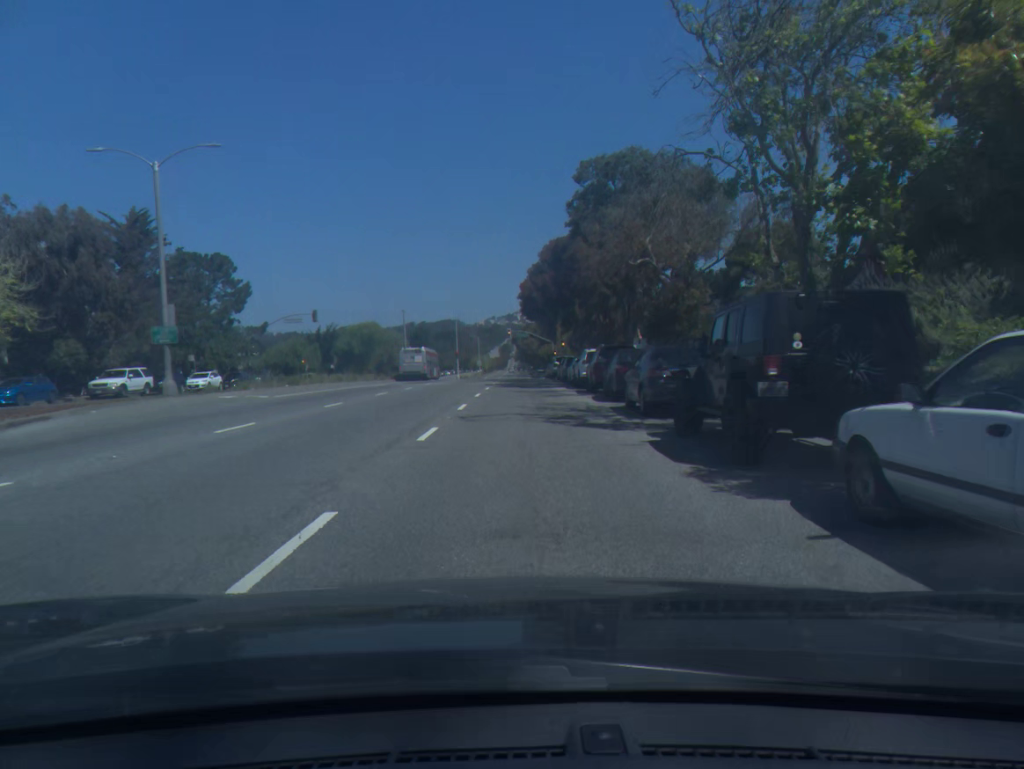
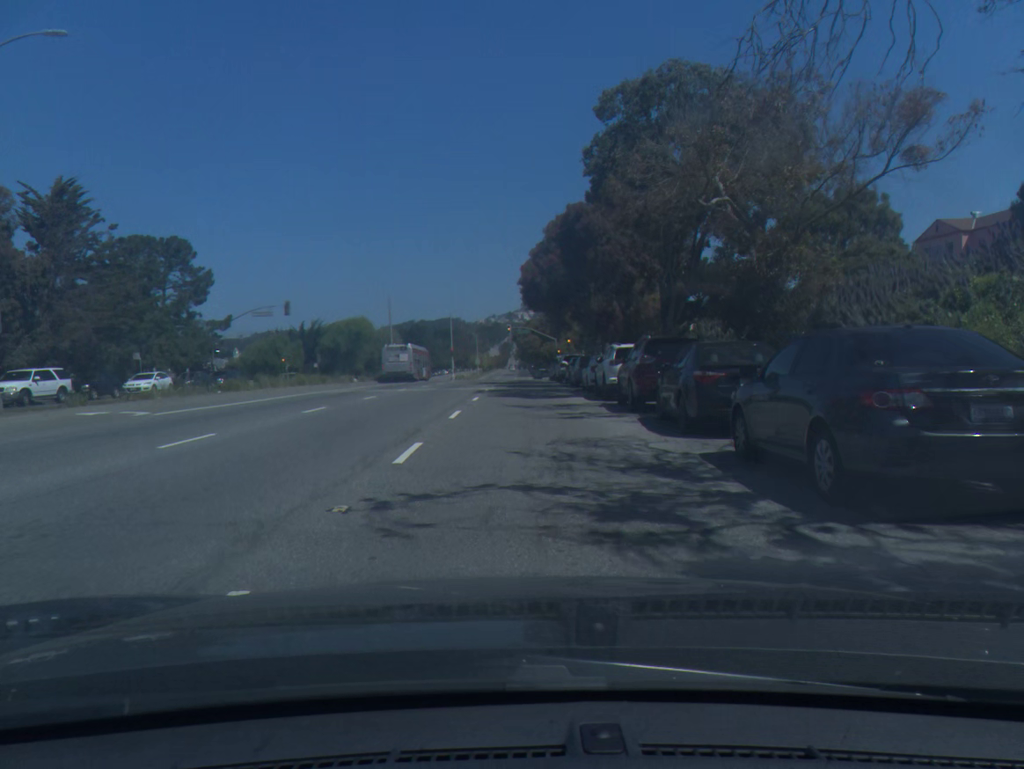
(0.0, +9.6) m; 0°
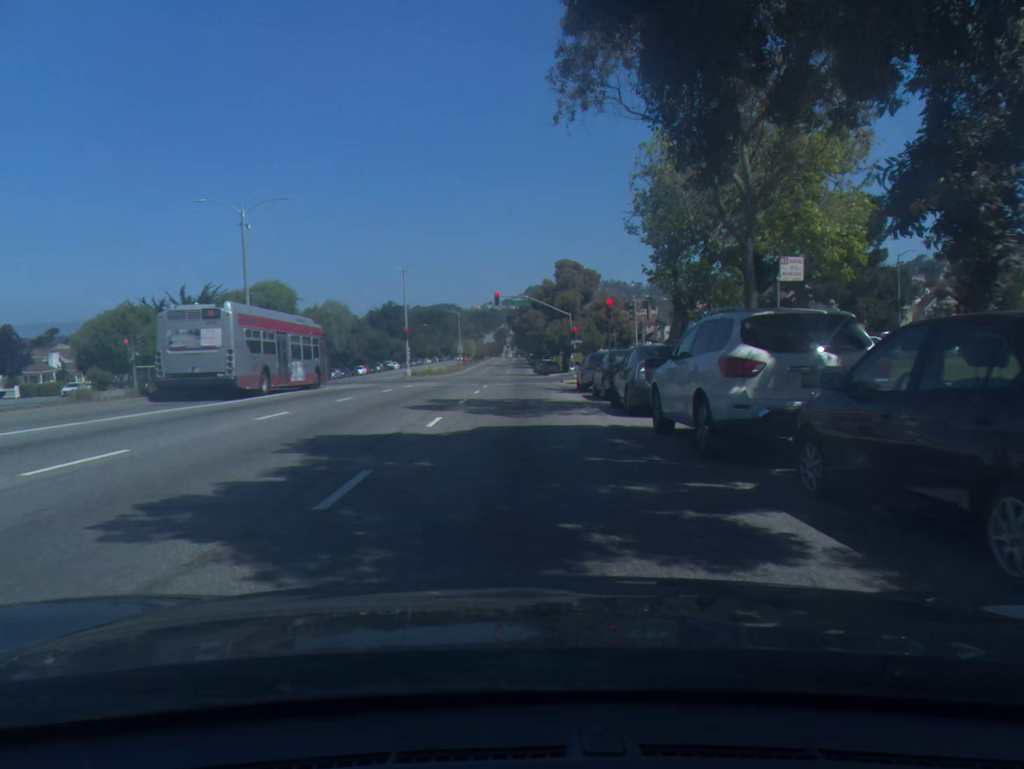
(+0.1, +39.8) m; 0°
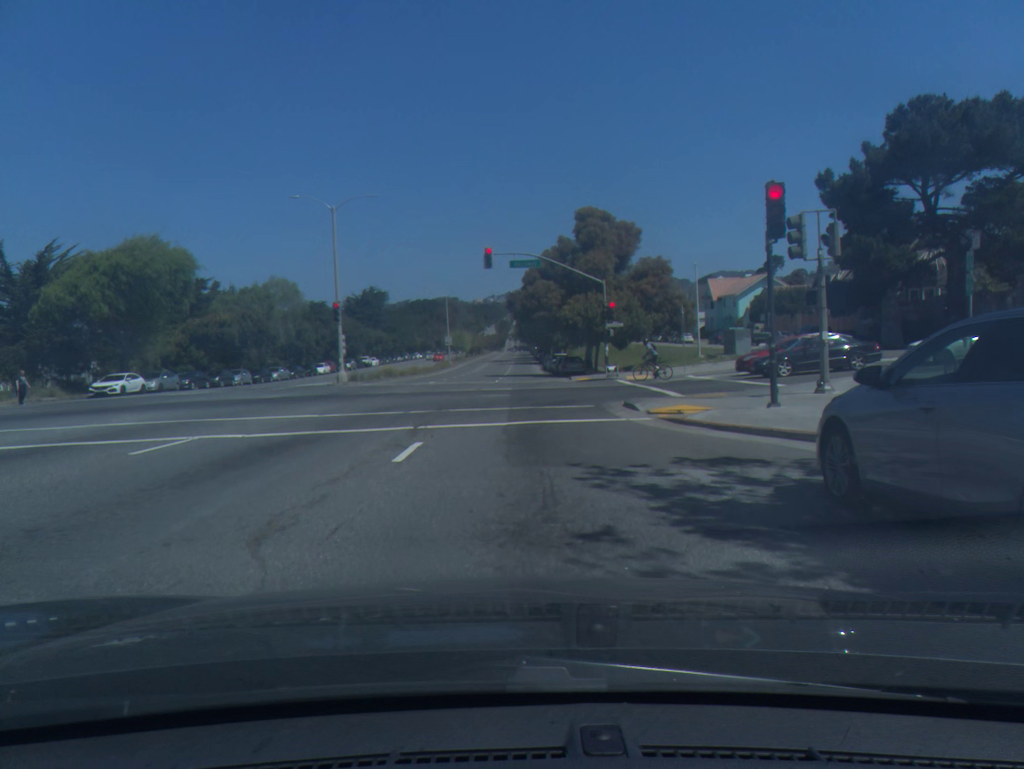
(0.0, +26.4) m; 0°
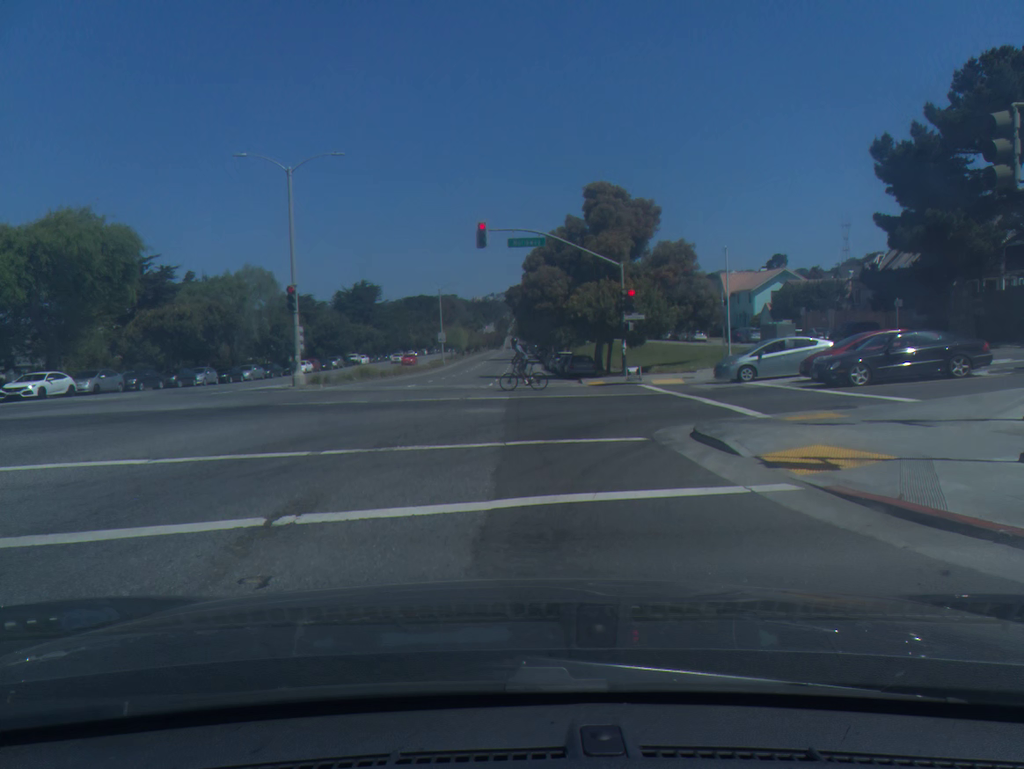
(0.0, +8.1) m; 0°
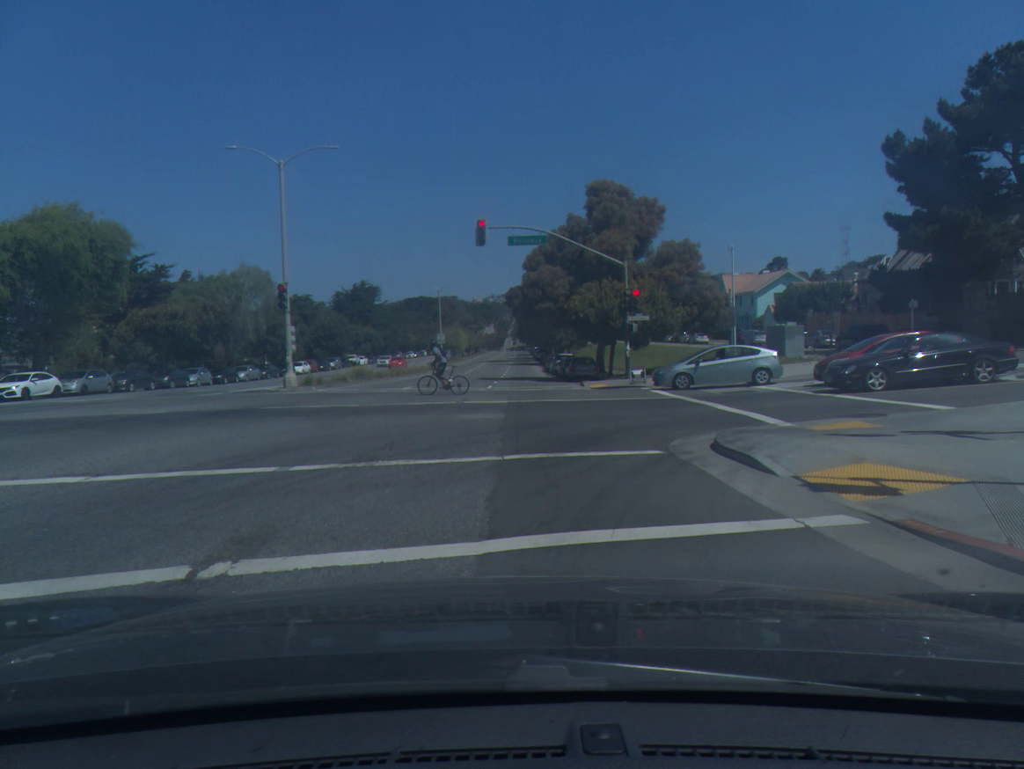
(0.0, +1.4) m; 0°
